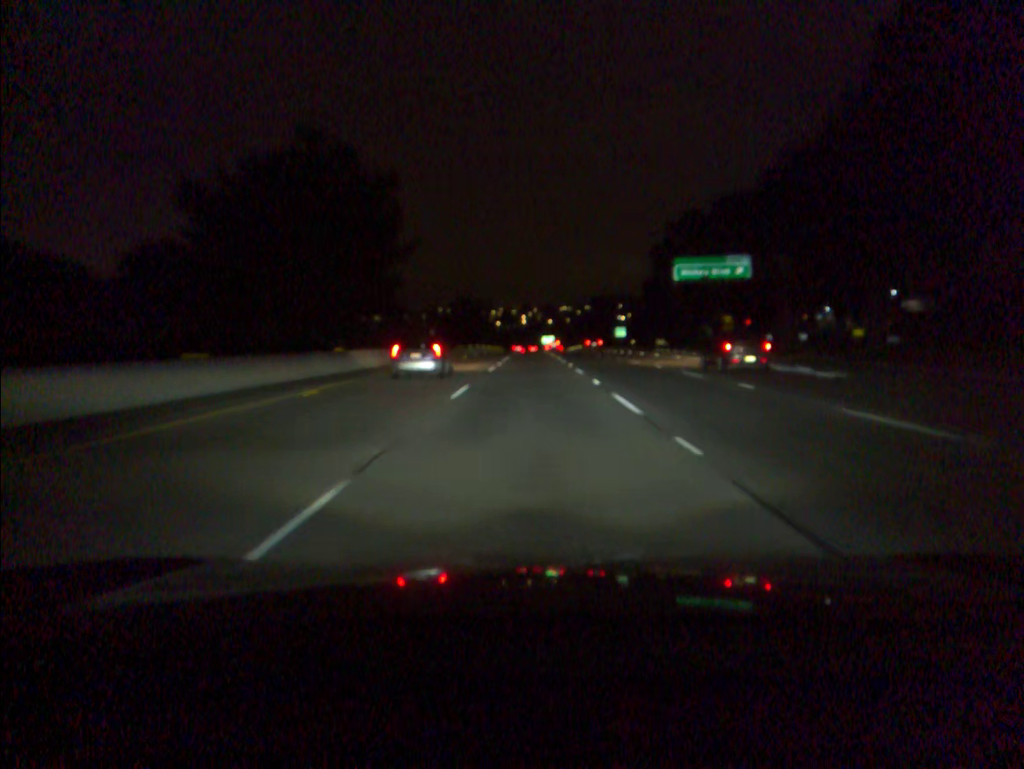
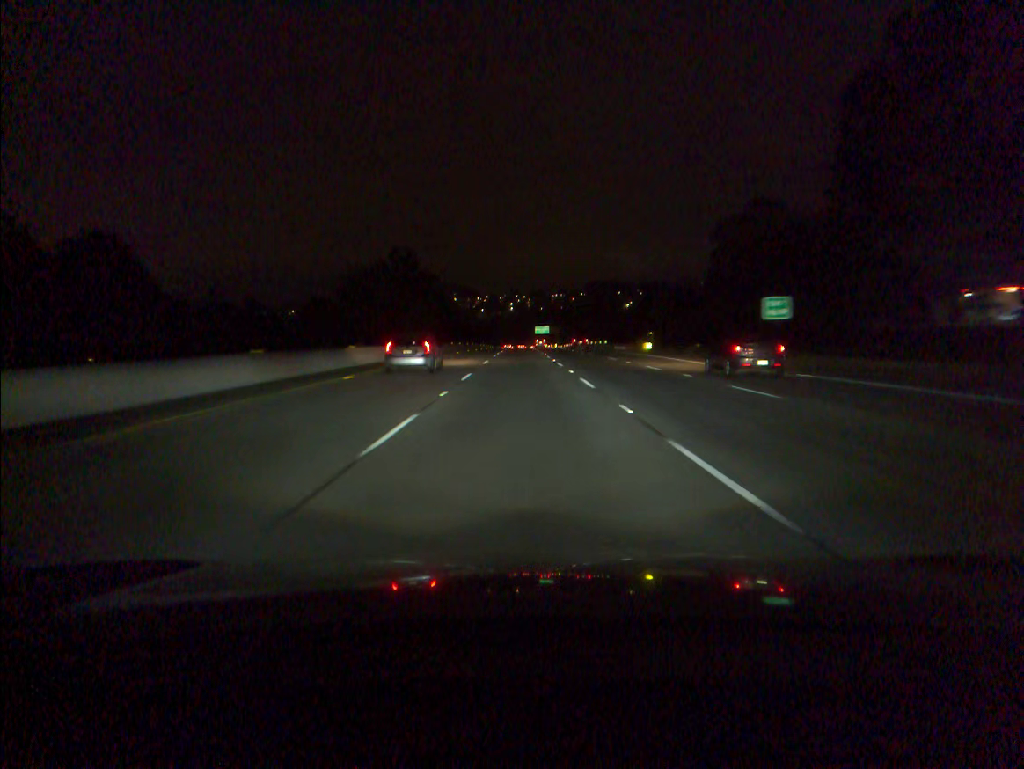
(+1.0, +81.3) m; +1°
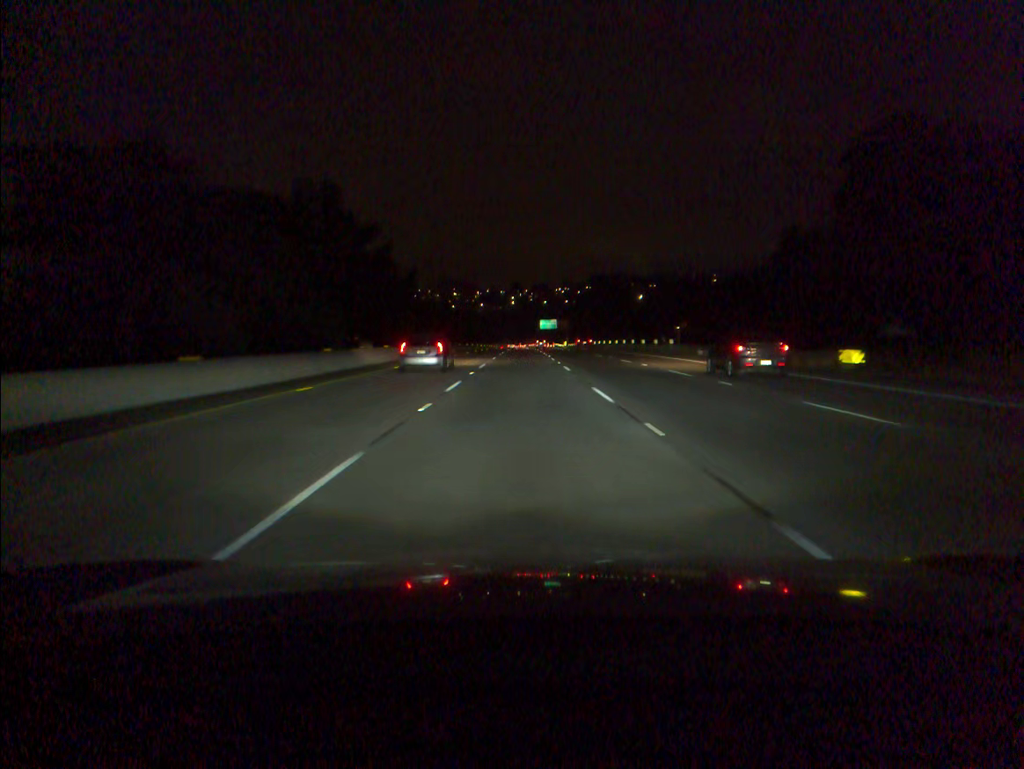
(0.0, +48.8) m; 0°
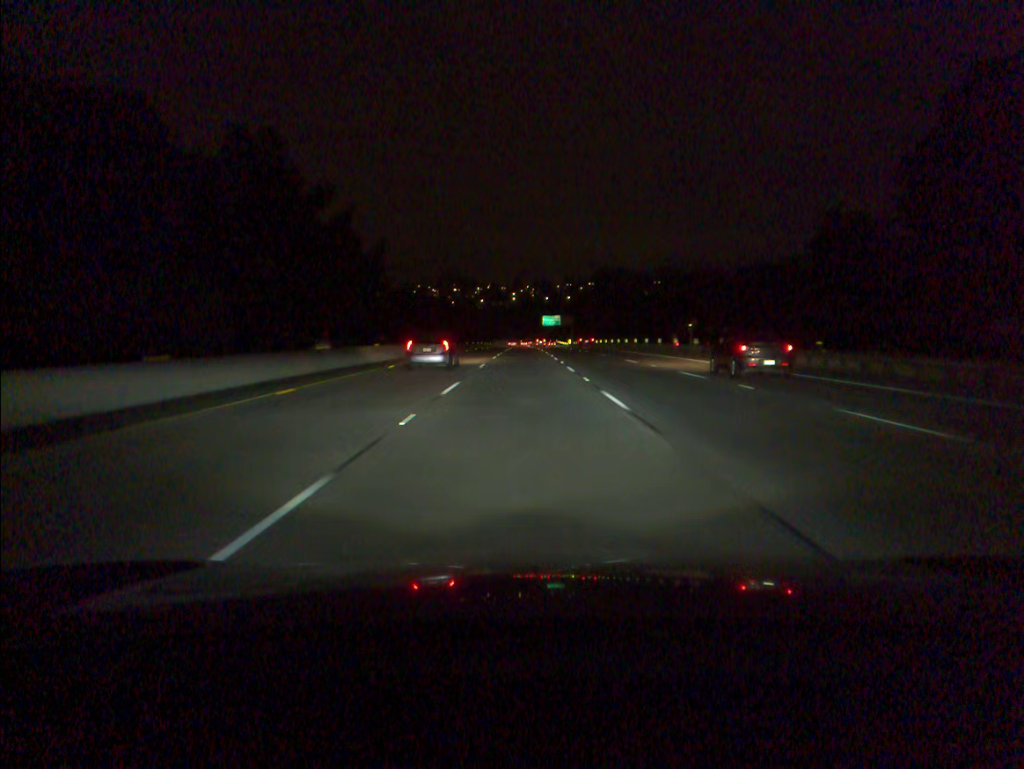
(0.0, +16.3) m; 0°
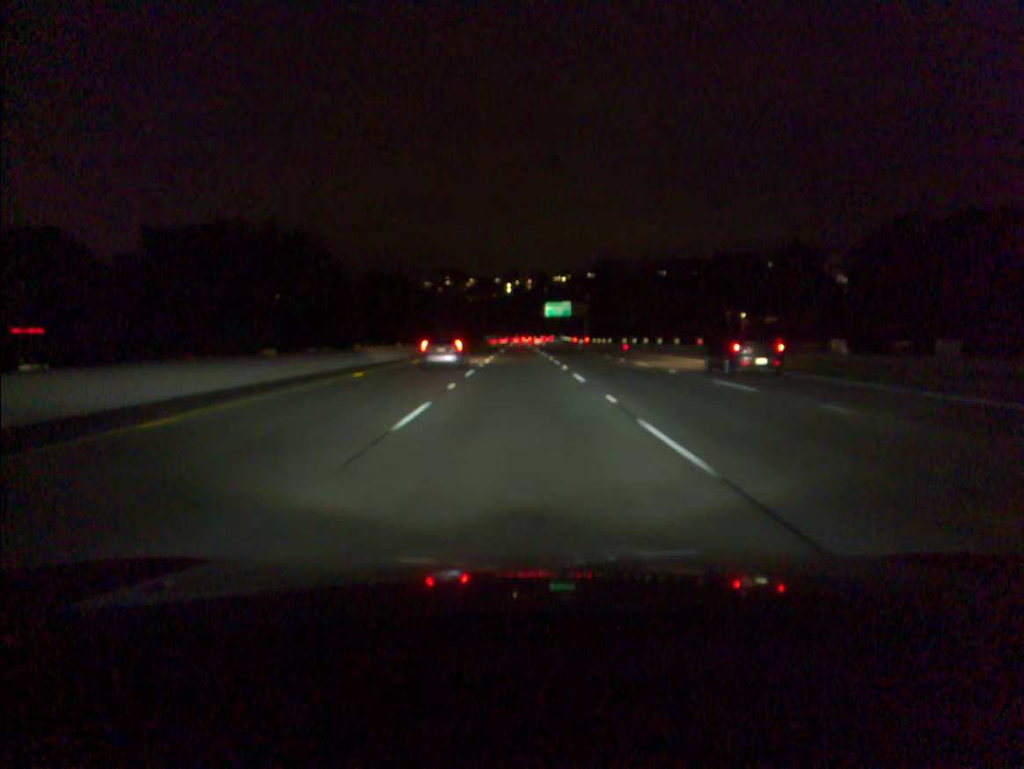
(+0.1, +64.9) m; 0°
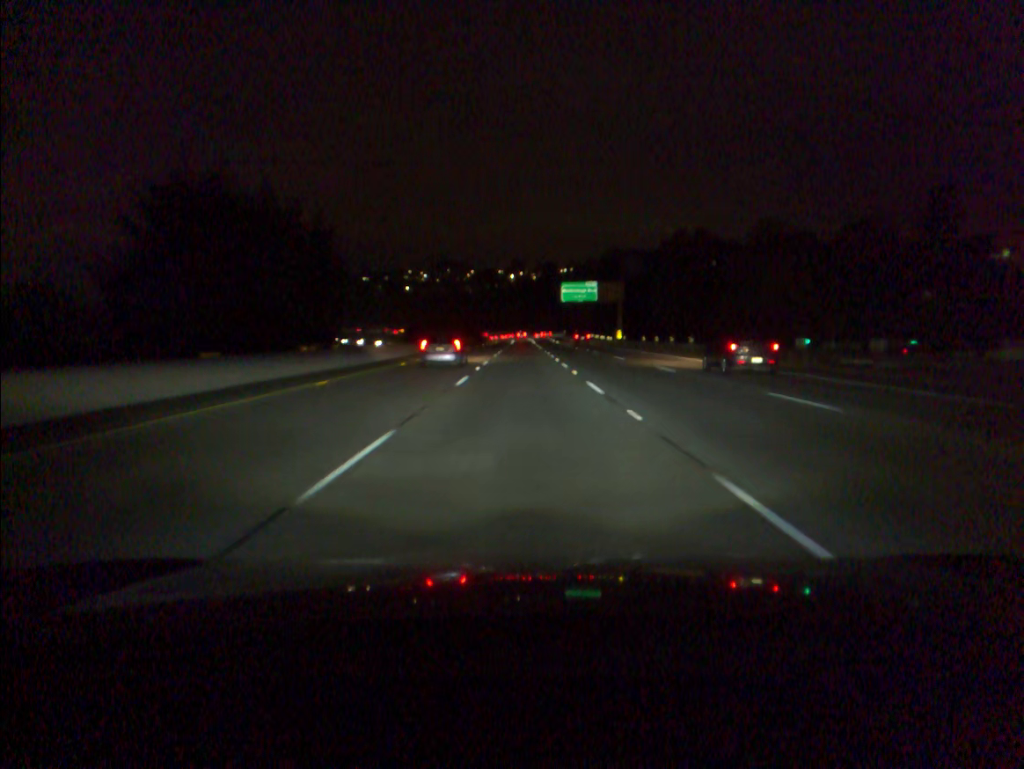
(-0.1, +48.7) m; 0°
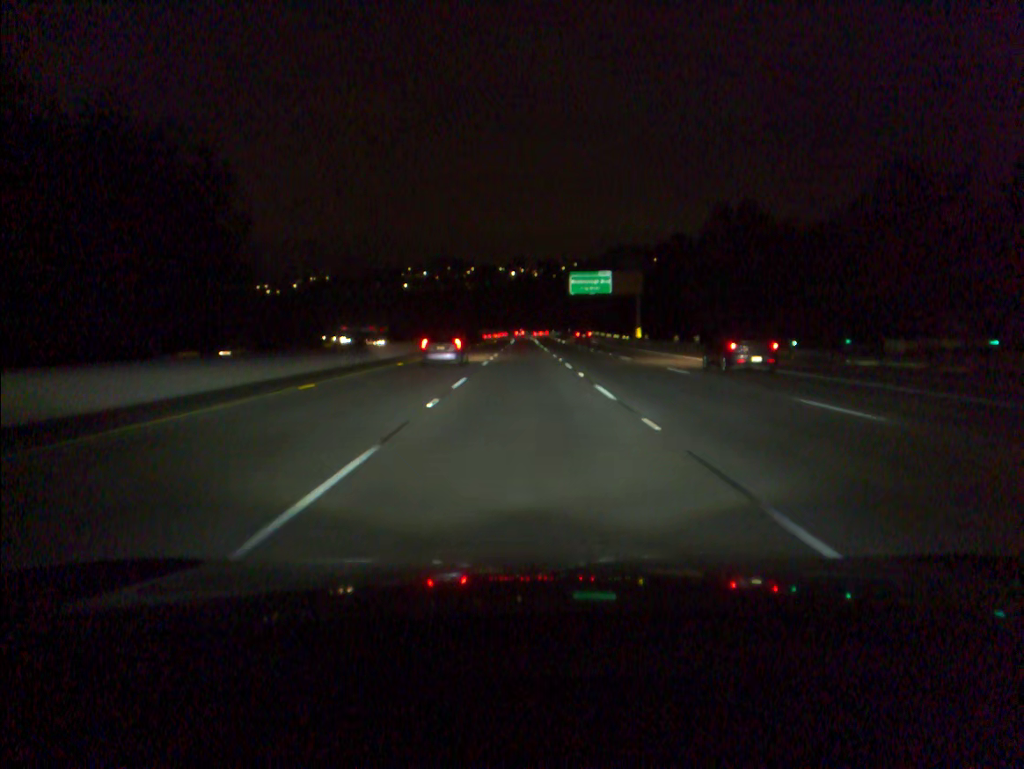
(0.0, +16.2) m; 0°
